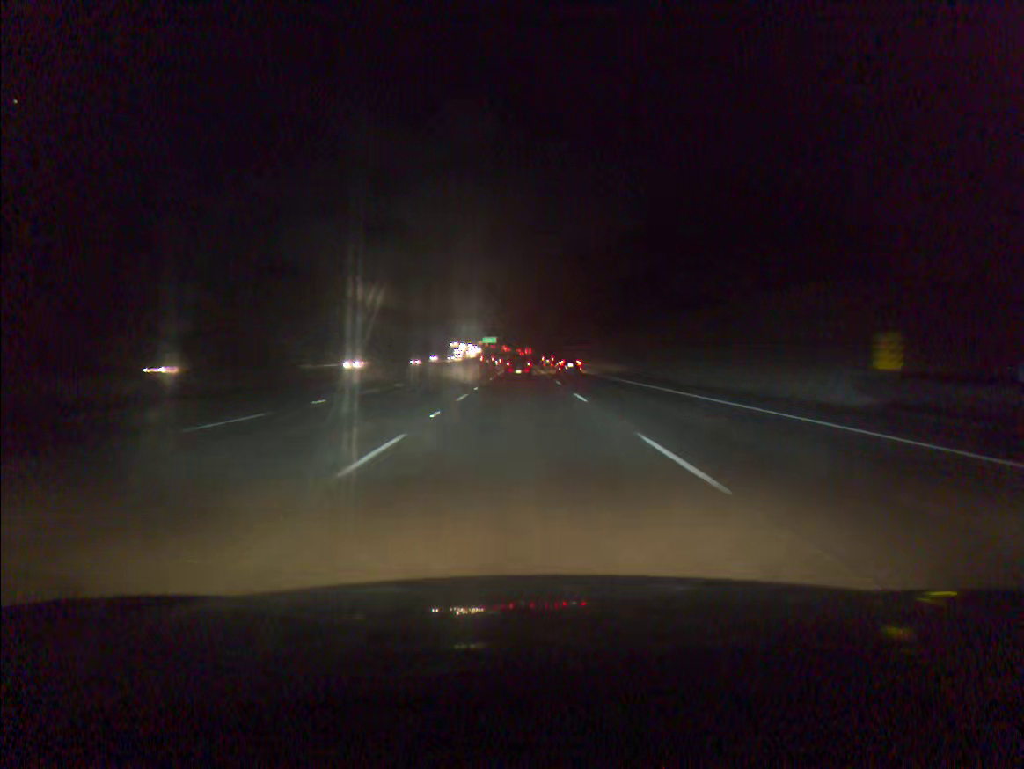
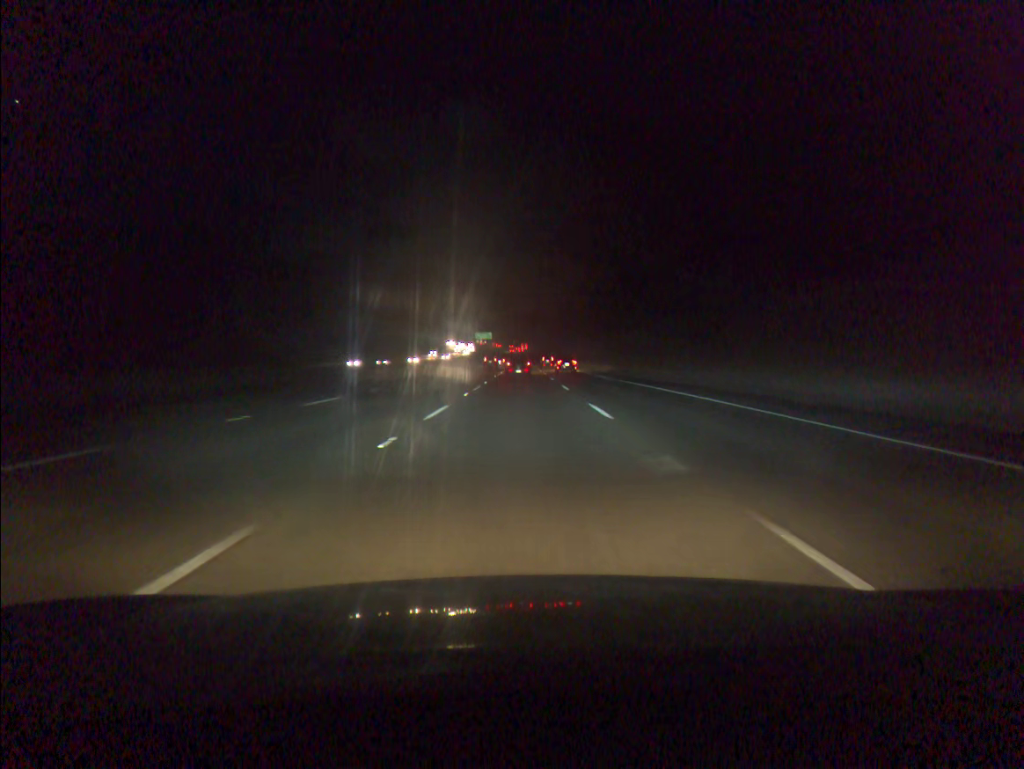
(+0.3, +65.2) m; 0°
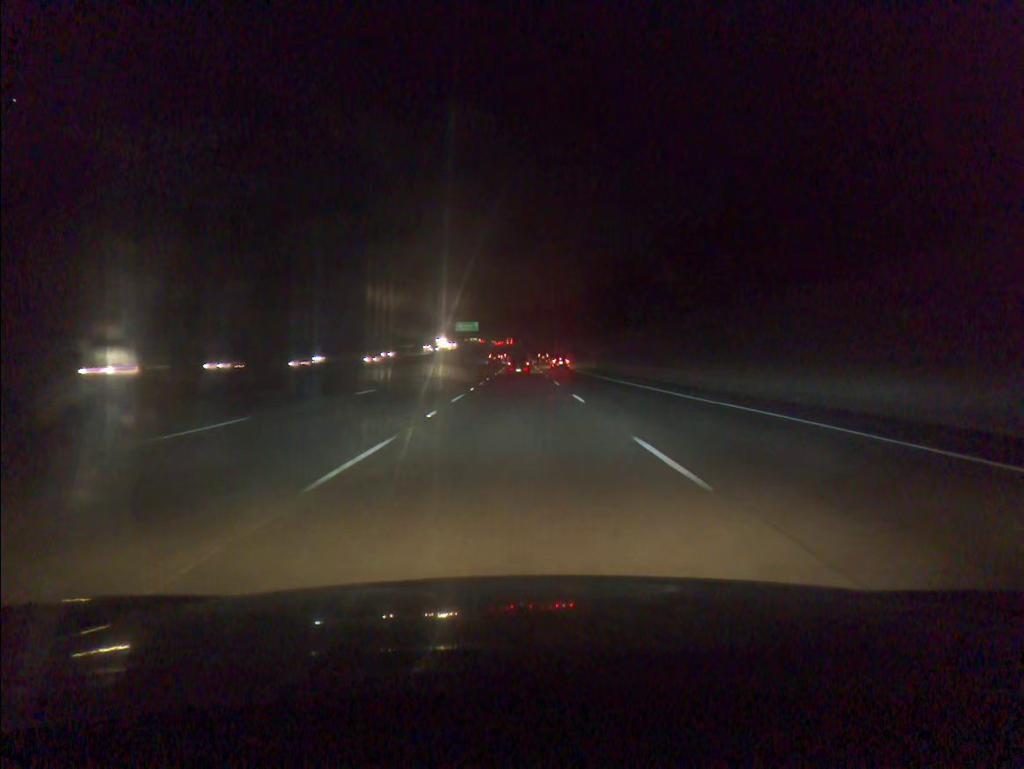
(+0.3, +81.7) m; 0°
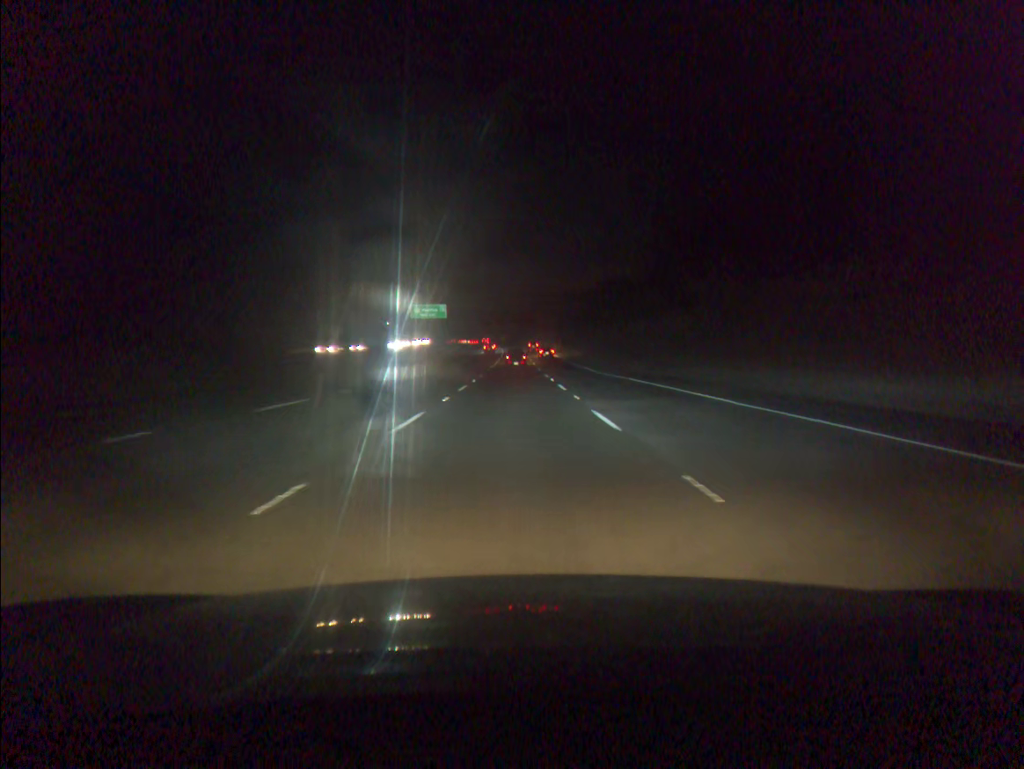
(+0.1, +82.5) m; 0°
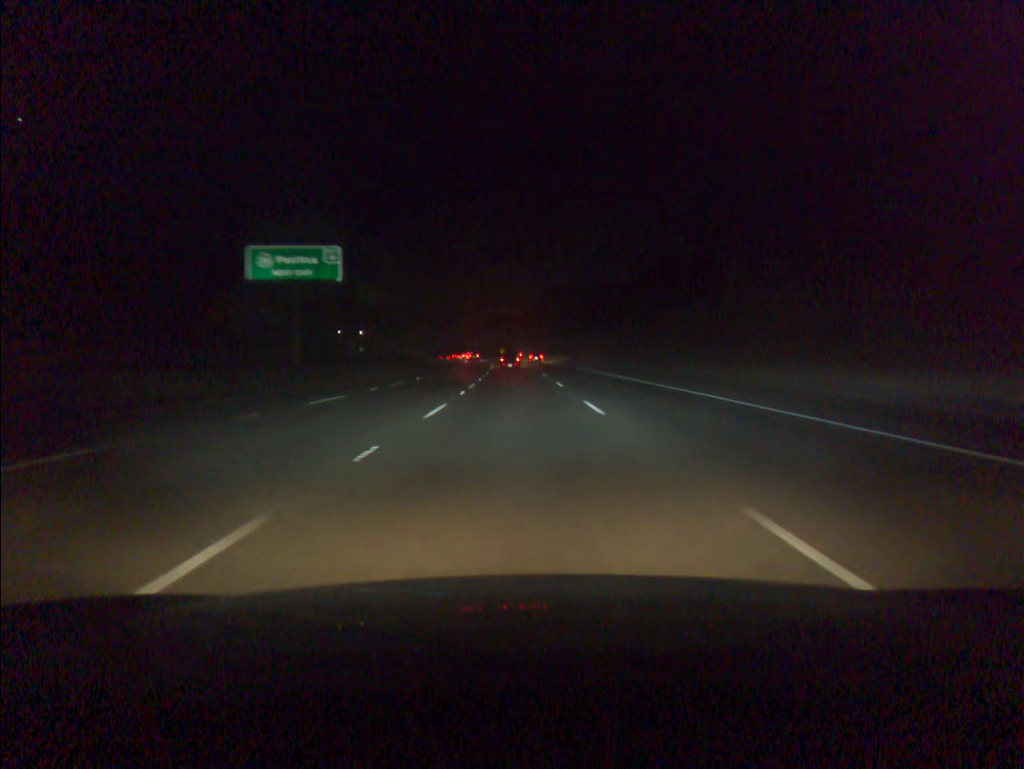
(-0.4, +84.2) m; 0°
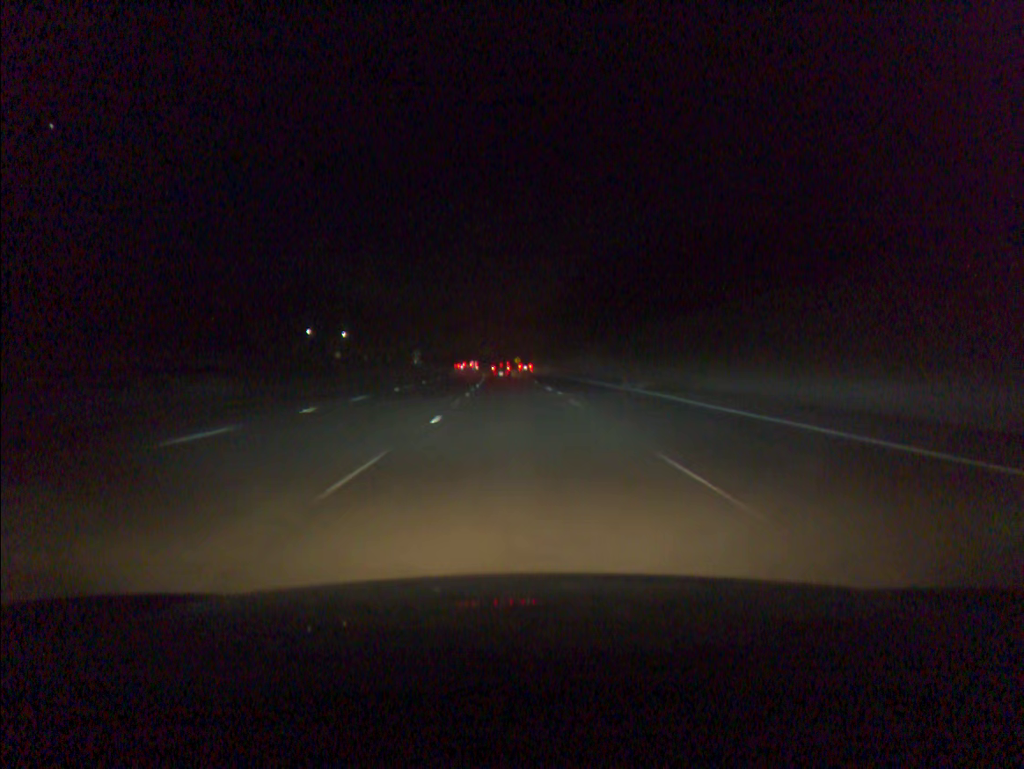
(-0.7, +68.1) m; -1°
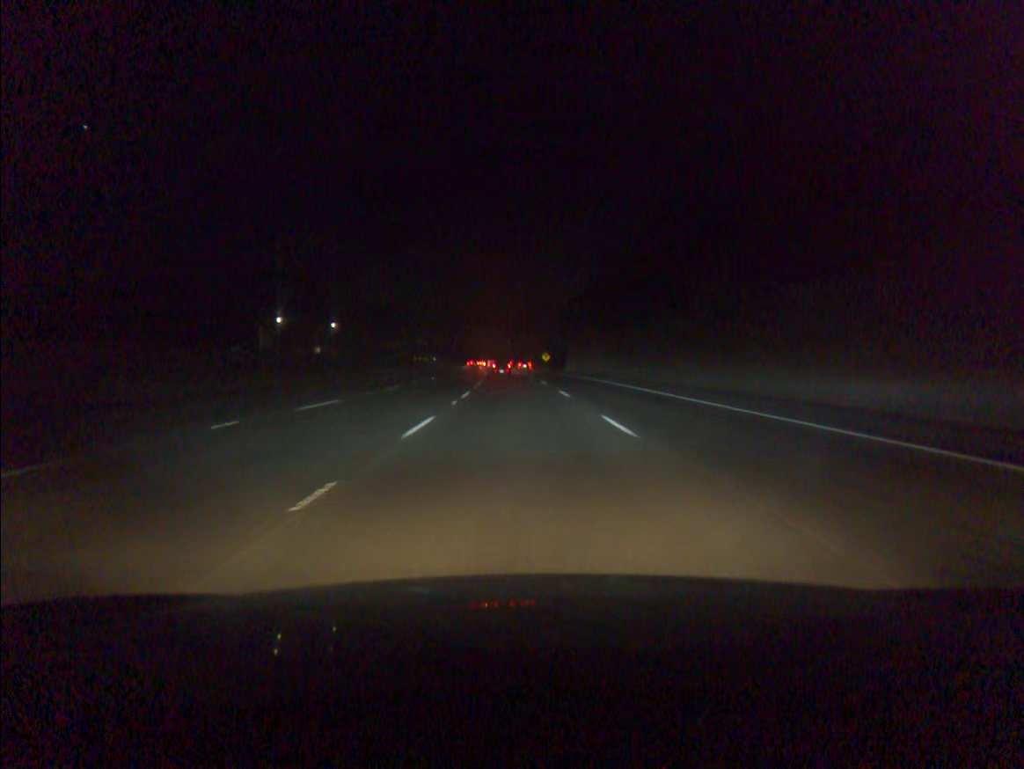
(-0.8, +52.2) m; -2°
